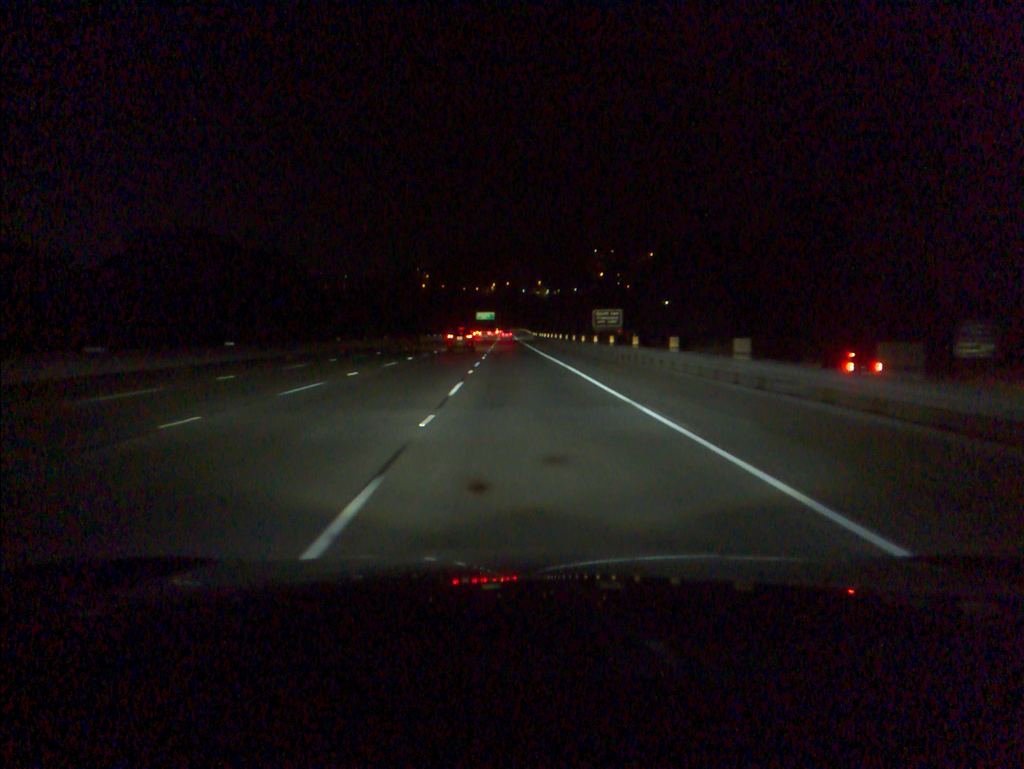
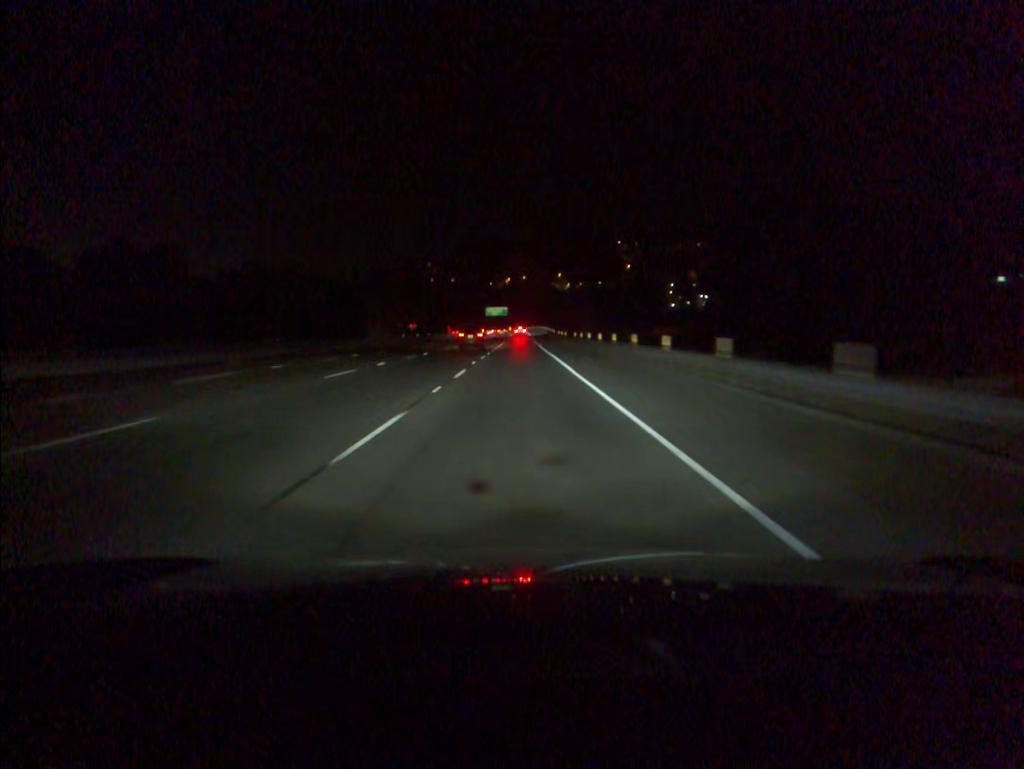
(-0.6, +52.9) m; -1°
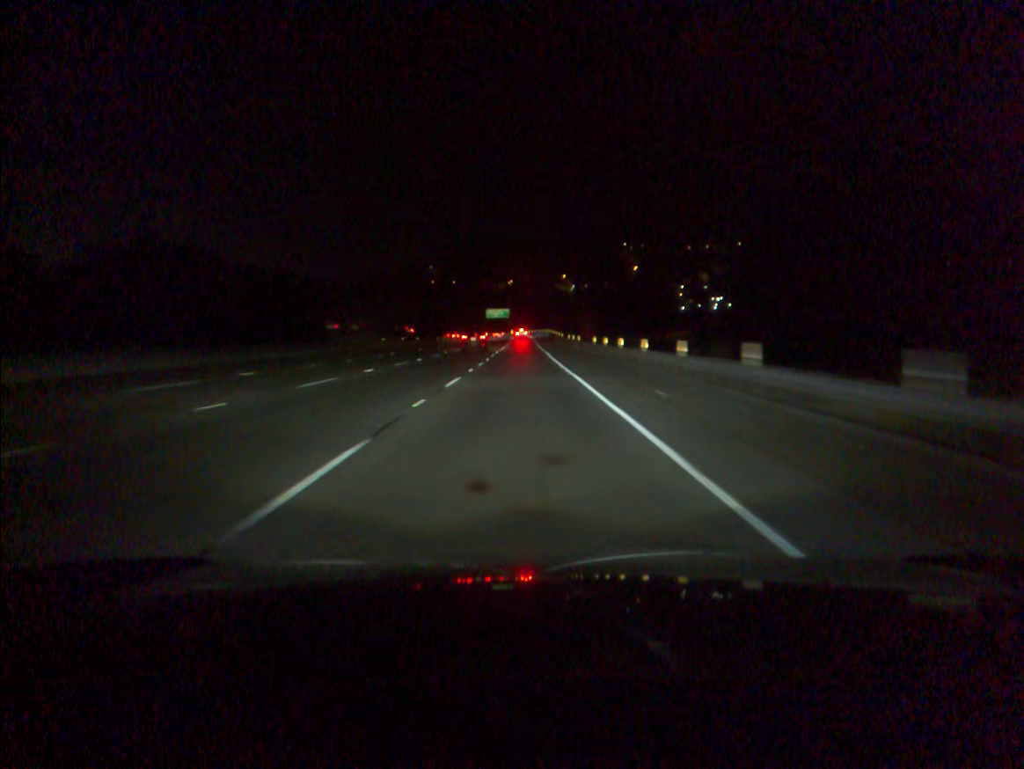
(0.0, +17.5) m; 0°
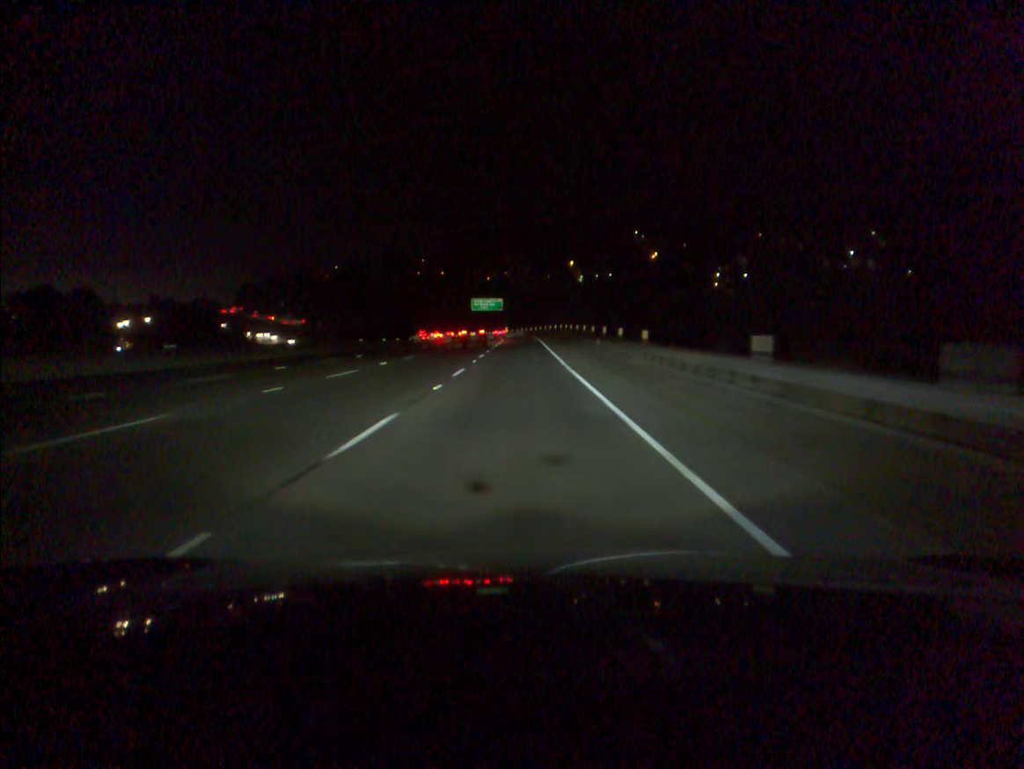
(+0.1, +69.6) m; 0°
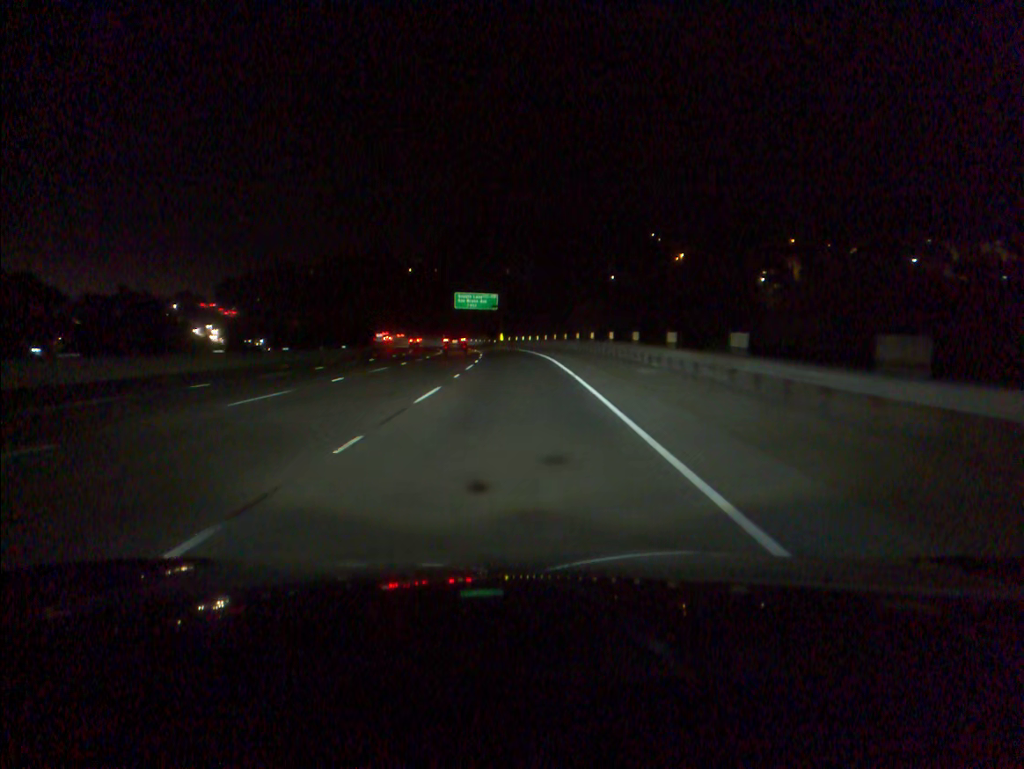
(0.0, +51.6) m; 0°
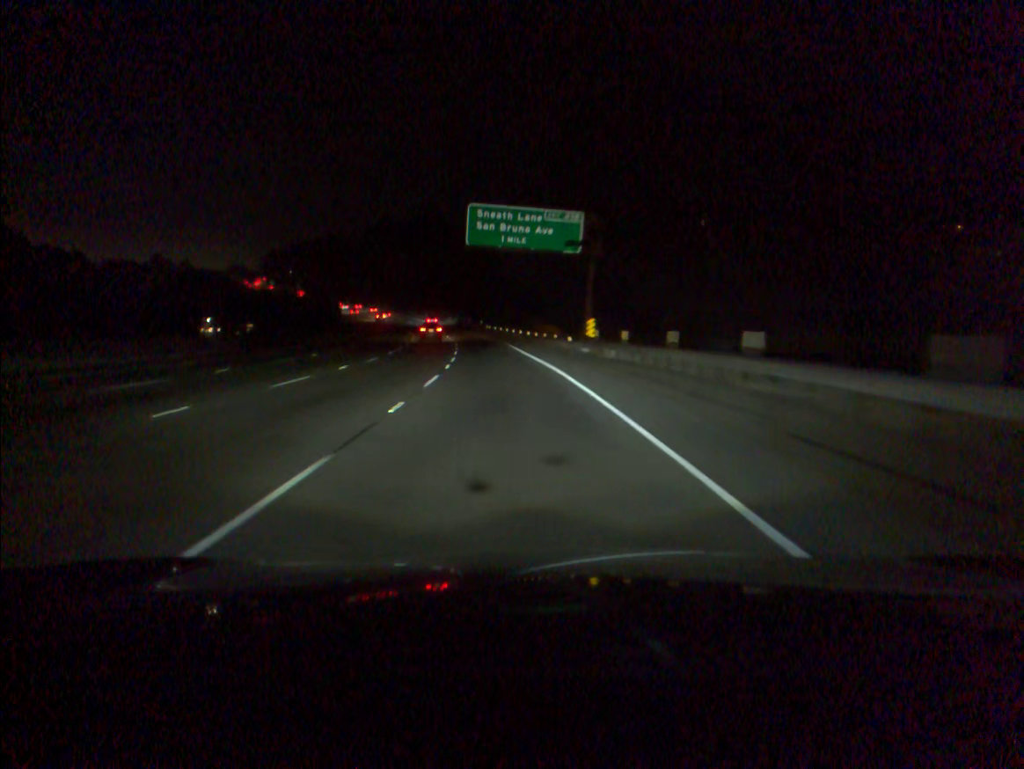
(-3.1, +84.7) m; -5°
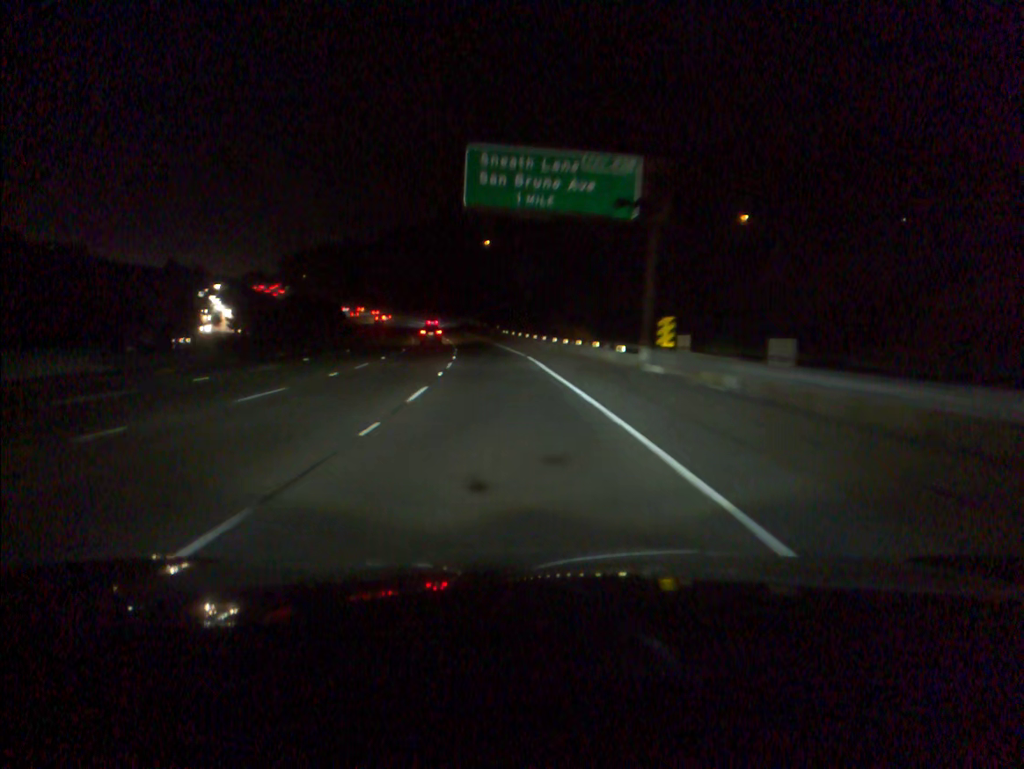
(-0.2, +17.1) m; -2°
